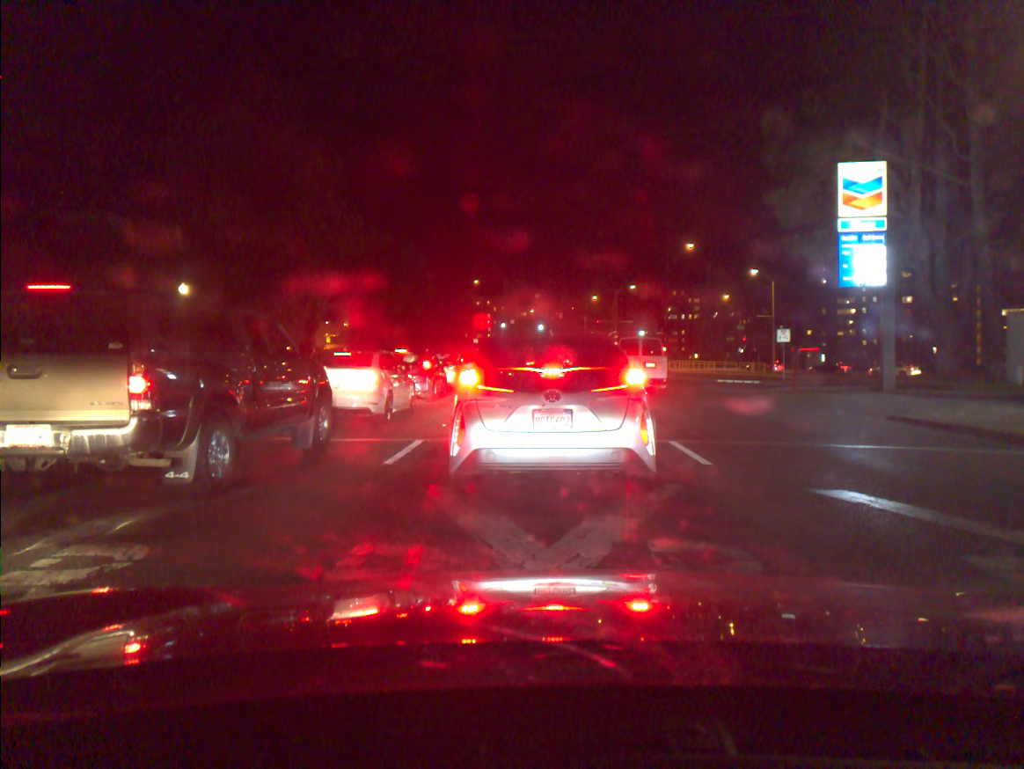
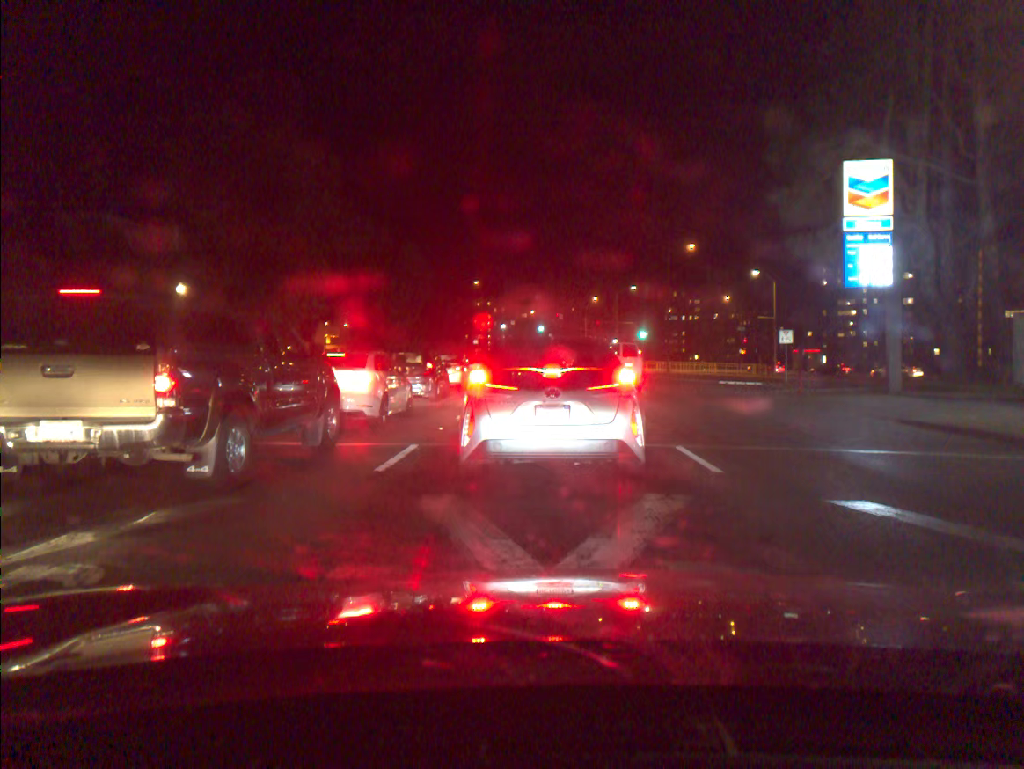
(0.0, +0.5) m; 0°
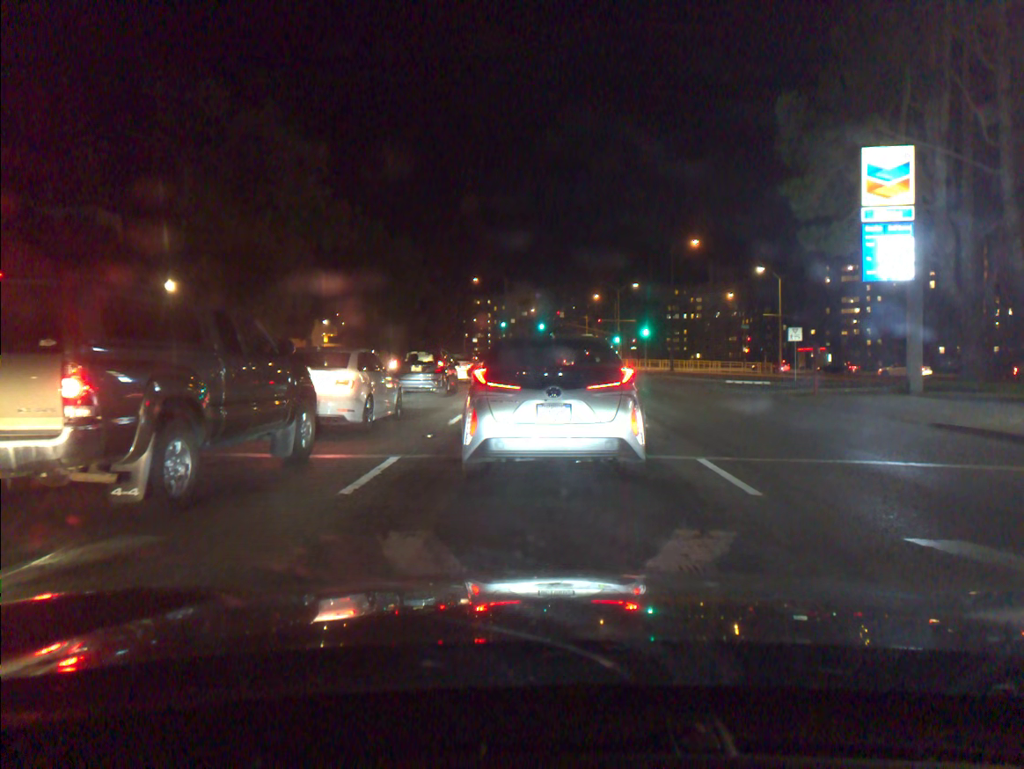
(0.0, +1.5) m; 0°
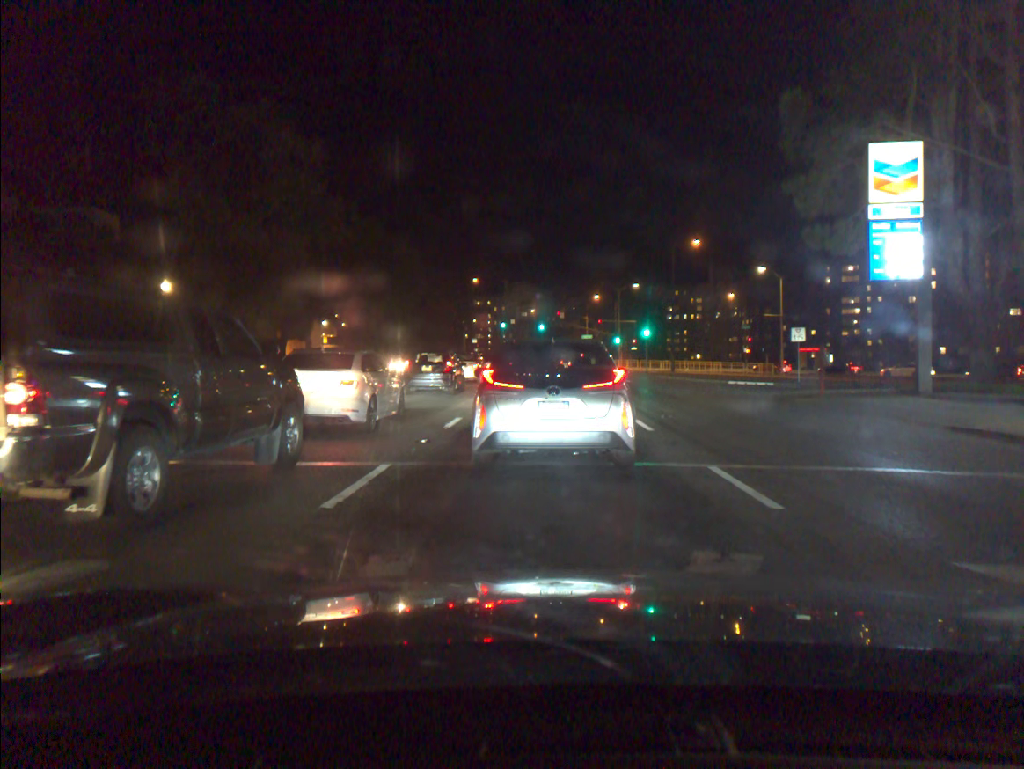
(0.0, +0.6) m; 0°
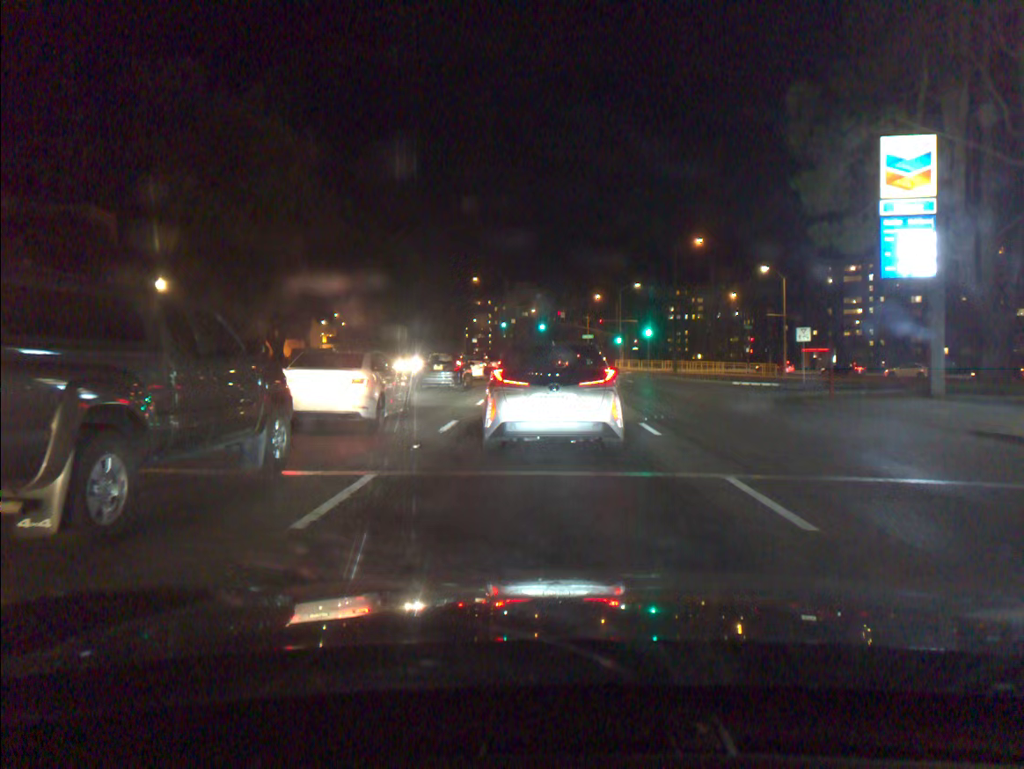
(0.0, +0.8) m; 0°
